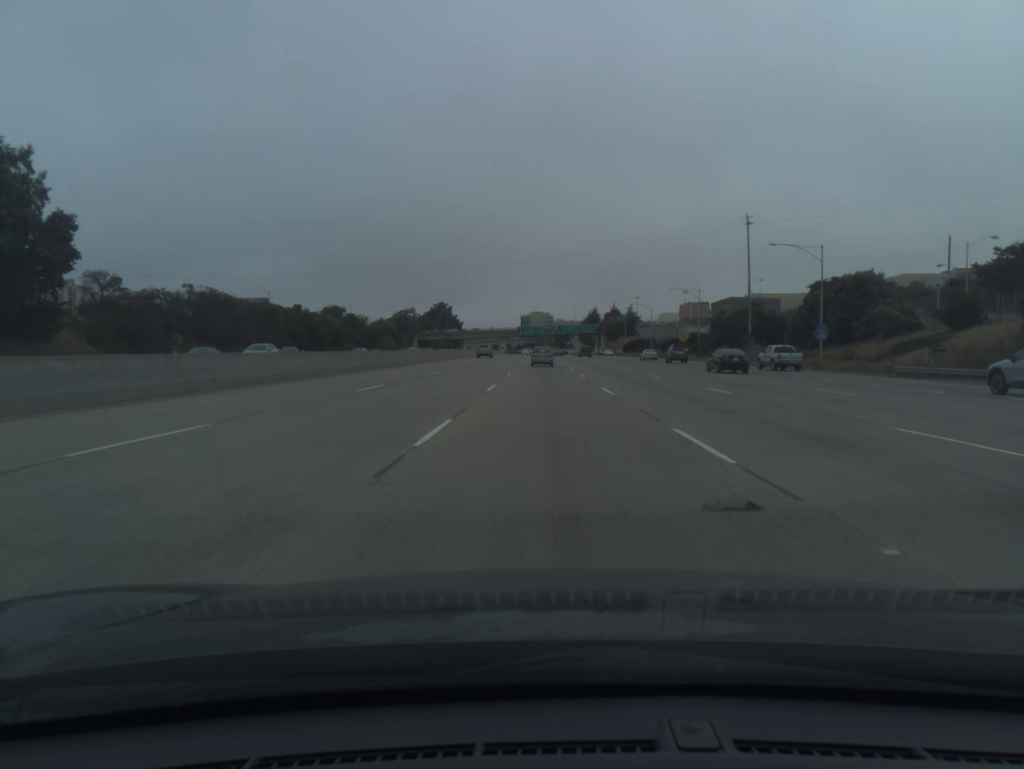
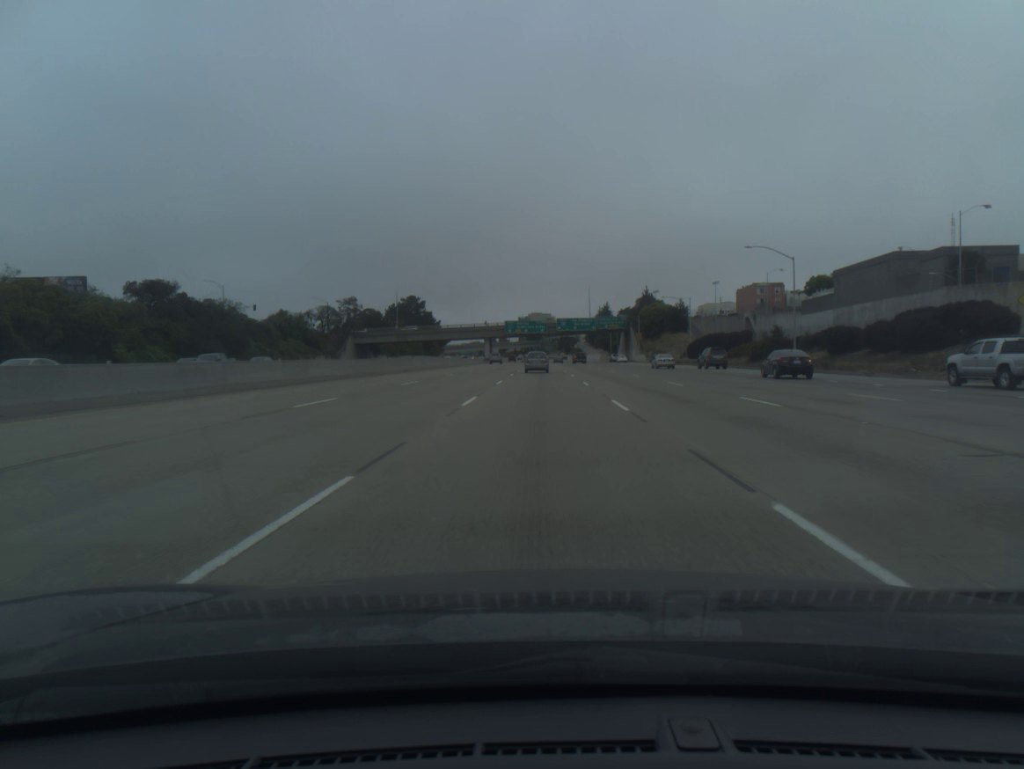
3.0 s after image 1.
(+0.4, +91.5) m; 0°
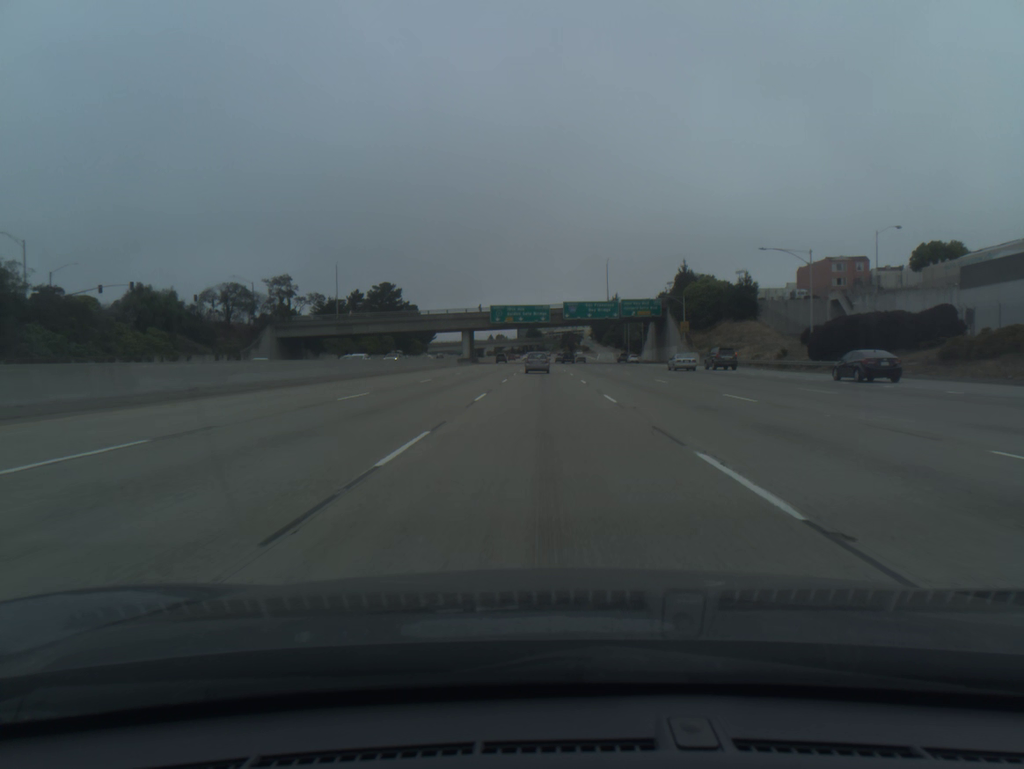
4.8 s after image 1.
(0.0, +53.2) m; 0°
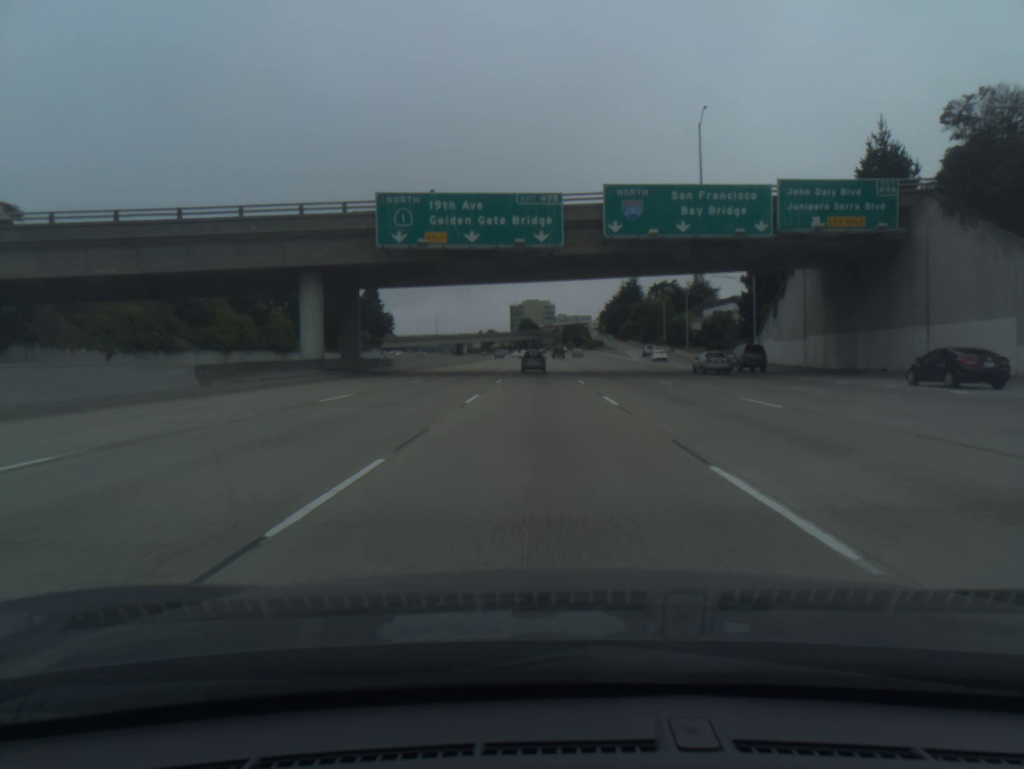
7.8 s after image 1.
(+0.1, +87.2) m; 0°
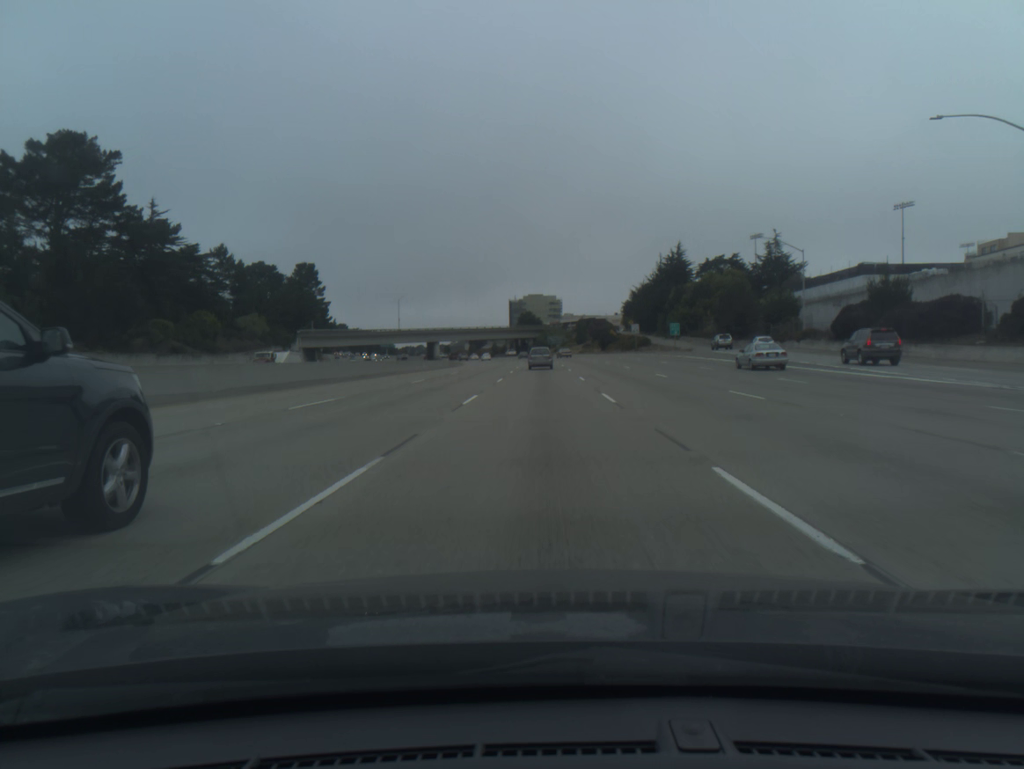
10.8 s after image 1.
(-0.2, +85.6) m; 0°
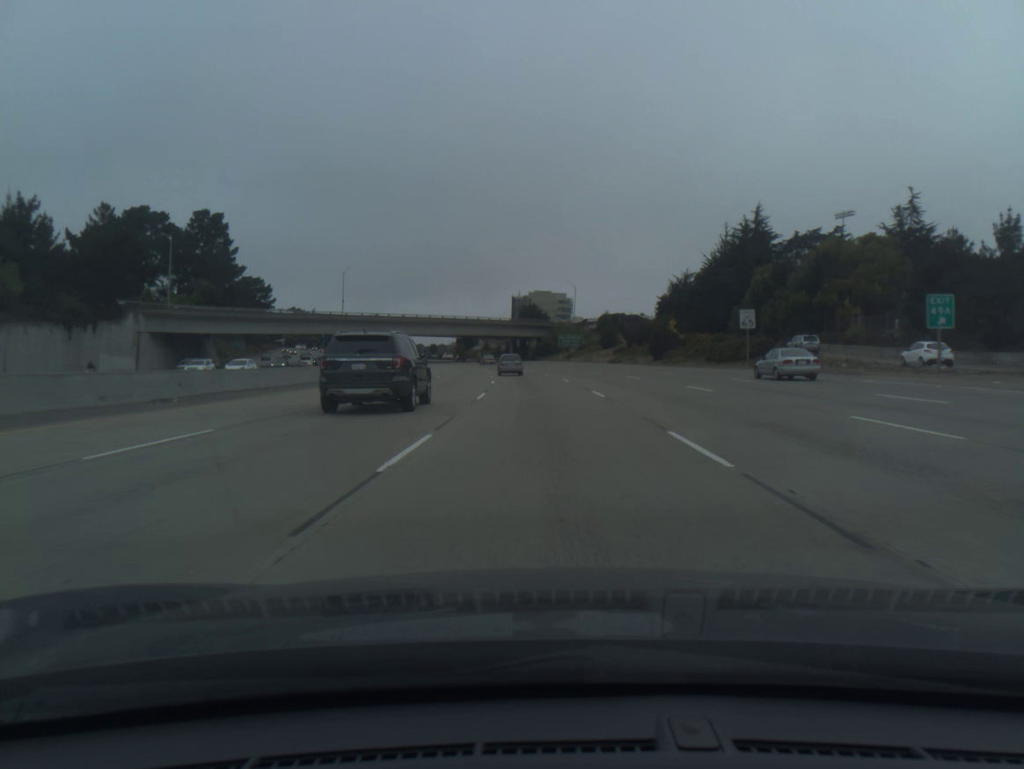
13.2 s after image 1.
(-0.2, +67.5) m; 0°
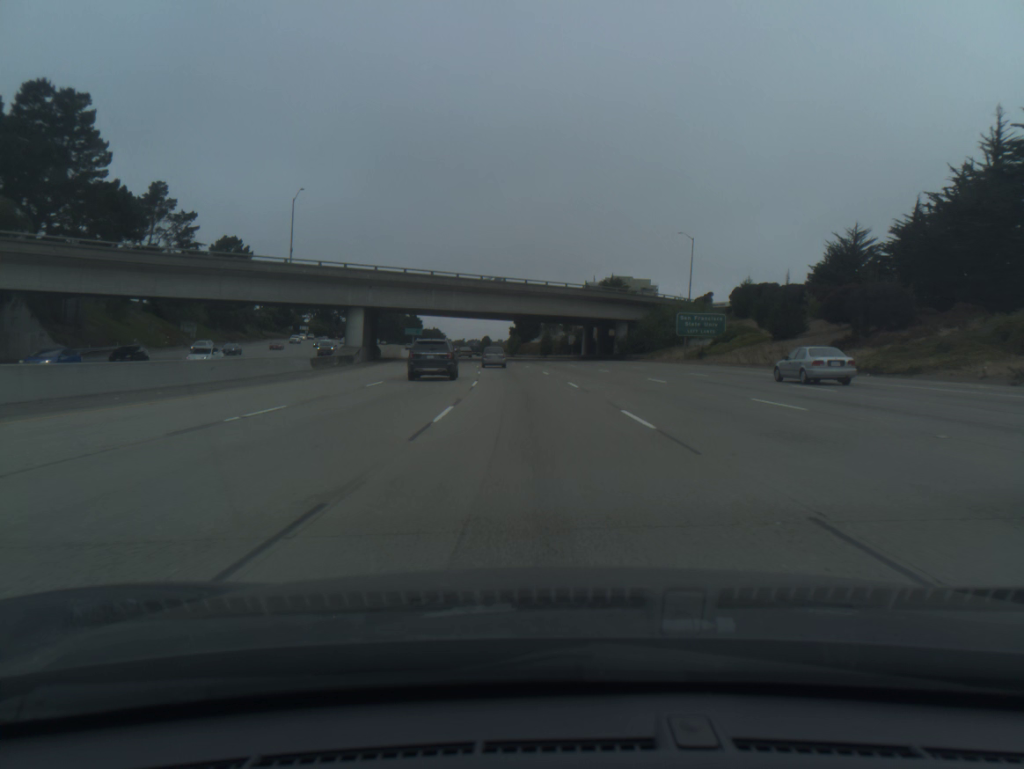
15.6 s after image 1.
(-2.4, +66.6) m; -5°
